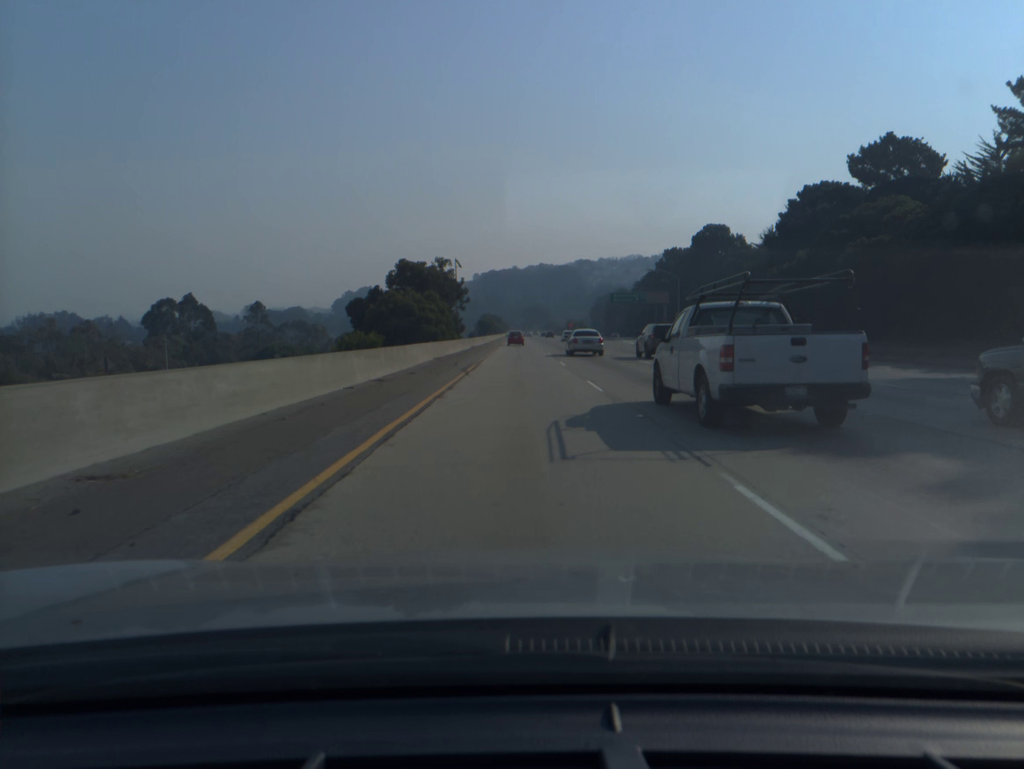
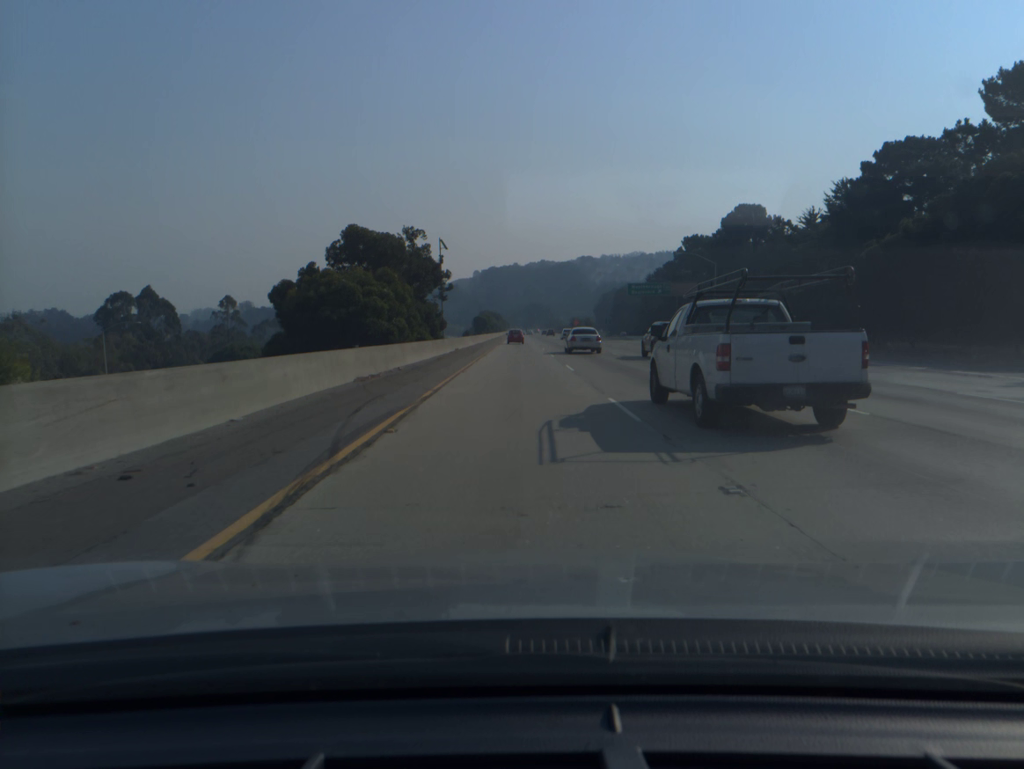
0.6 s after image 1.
(0.0, +20.5) m; 0°
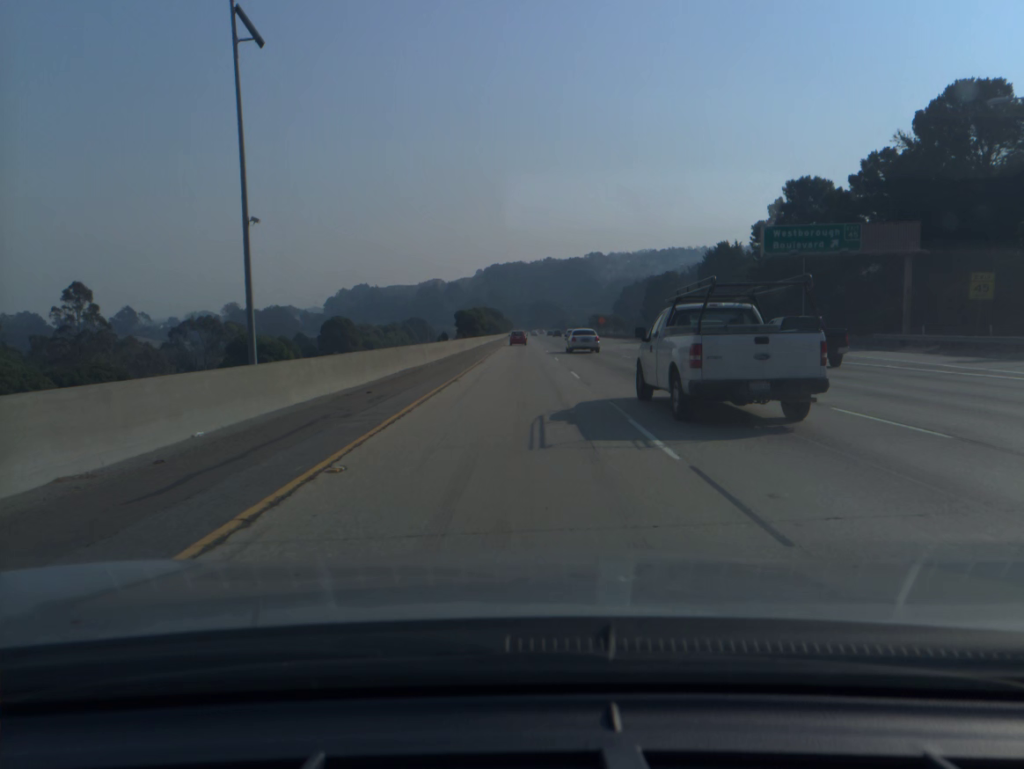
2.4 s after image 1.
(-0.2, +61.3) m; 0°
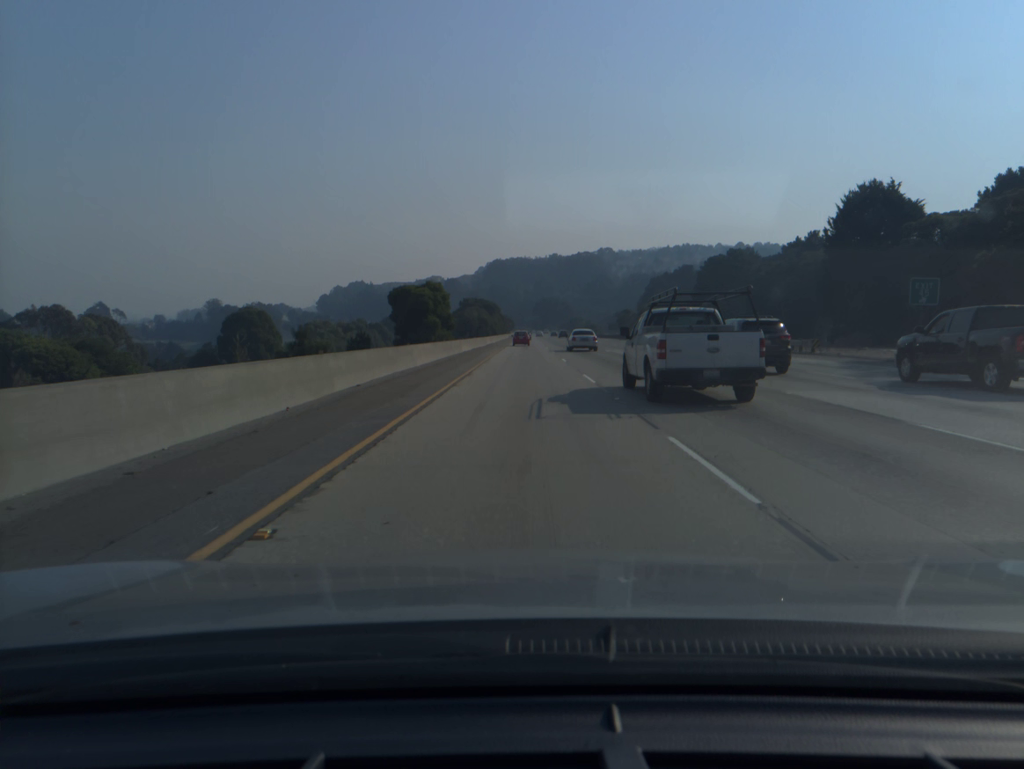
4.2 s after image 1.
(-0.1, +61.0) m; 0°
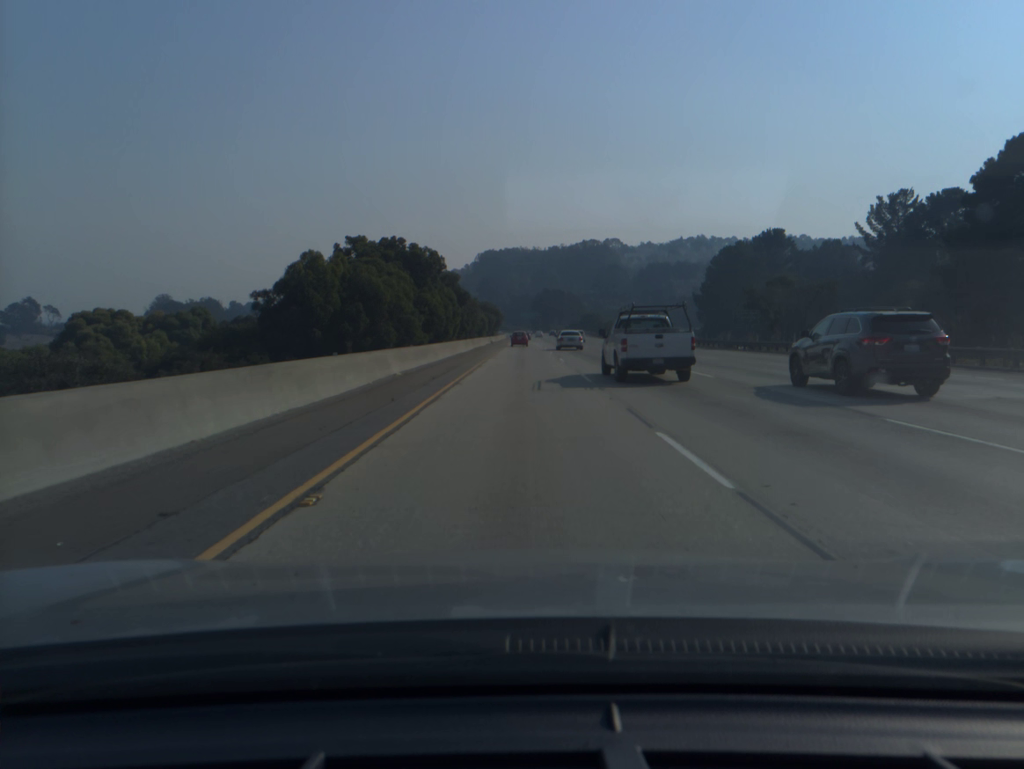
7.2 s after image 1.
(+0.2, +101.3) m; 0°
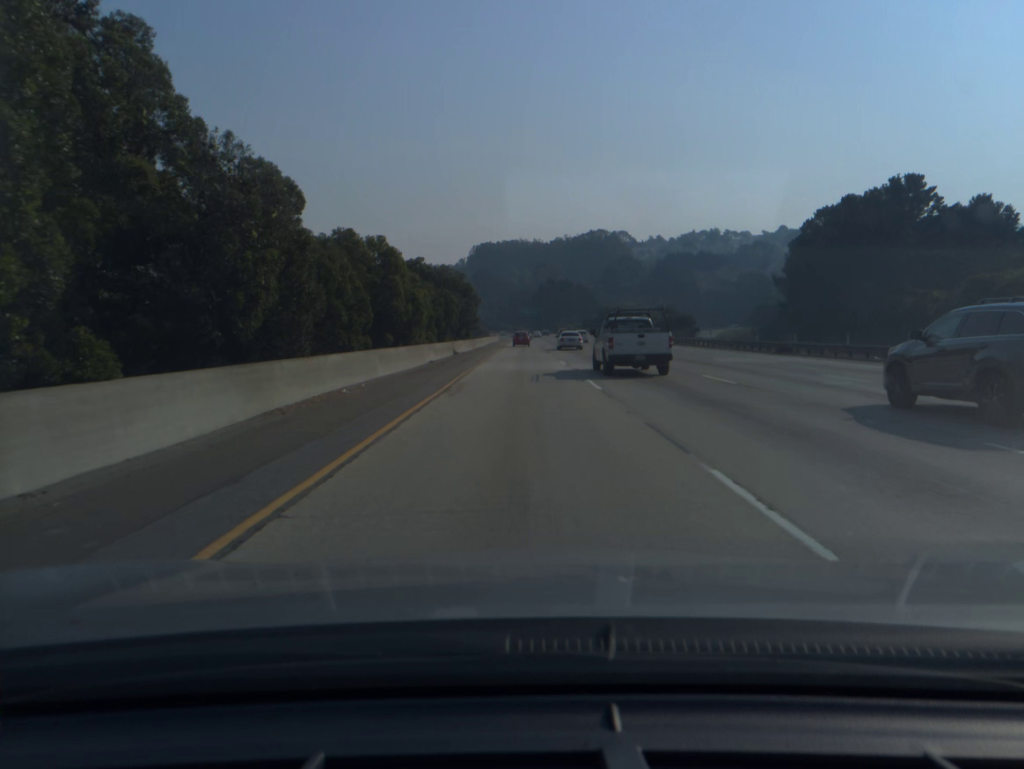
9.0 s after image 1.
(0.0, +61.1) m; 0°
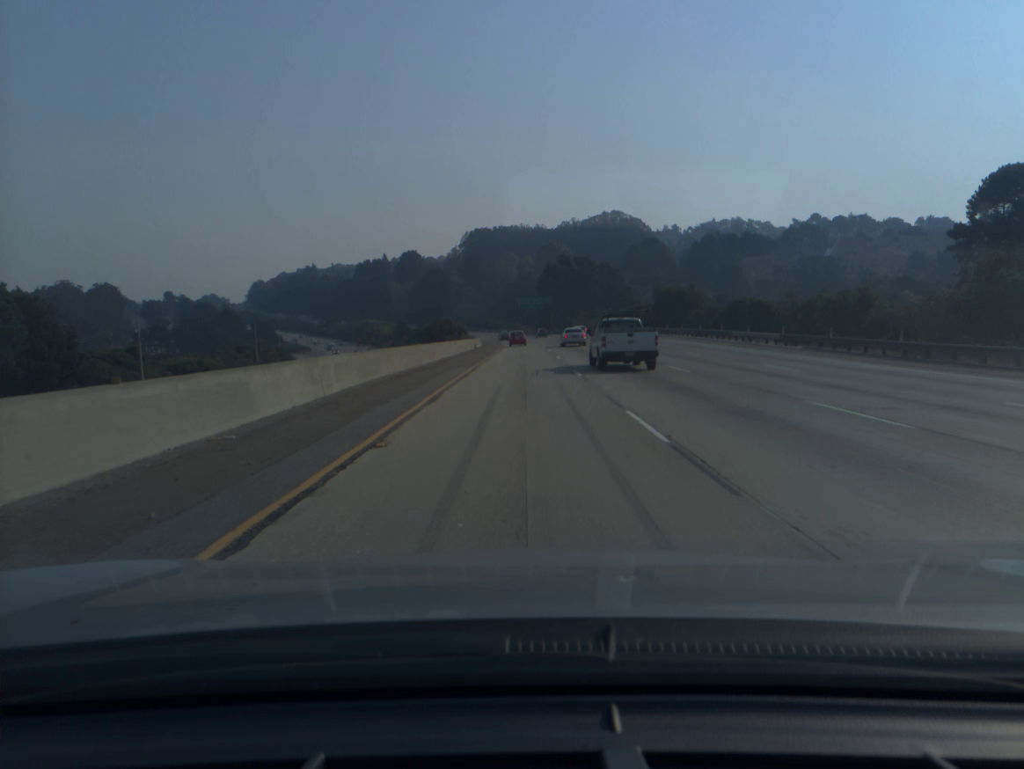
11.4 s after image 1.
(0.0, +81.9) m; 0°
